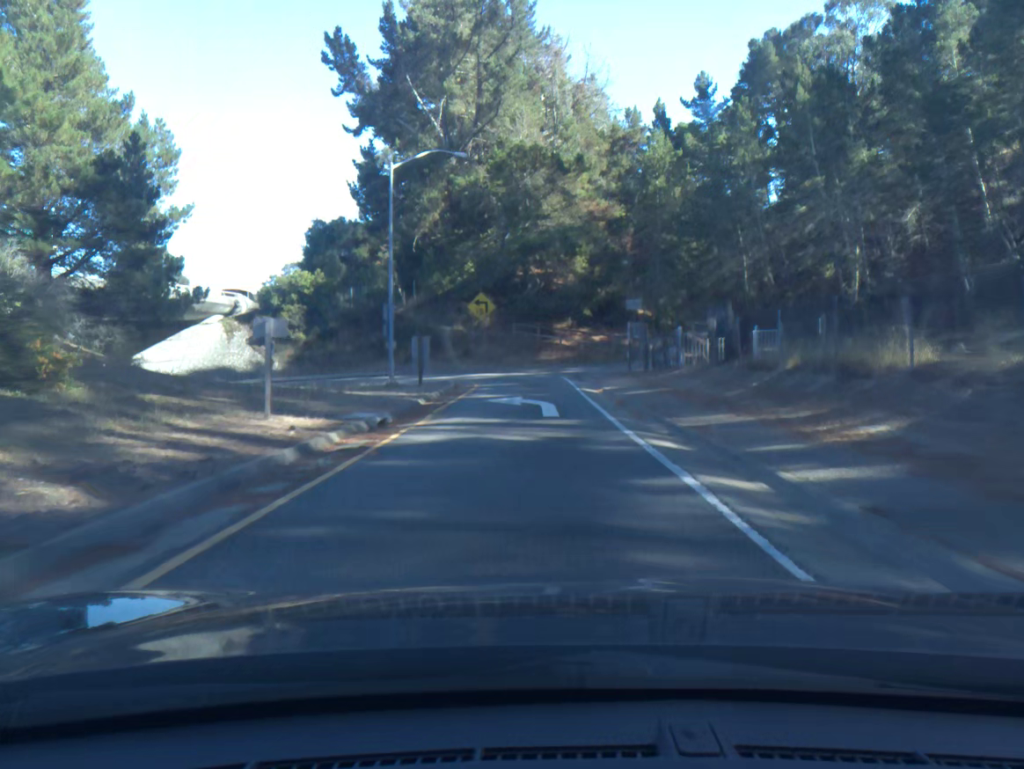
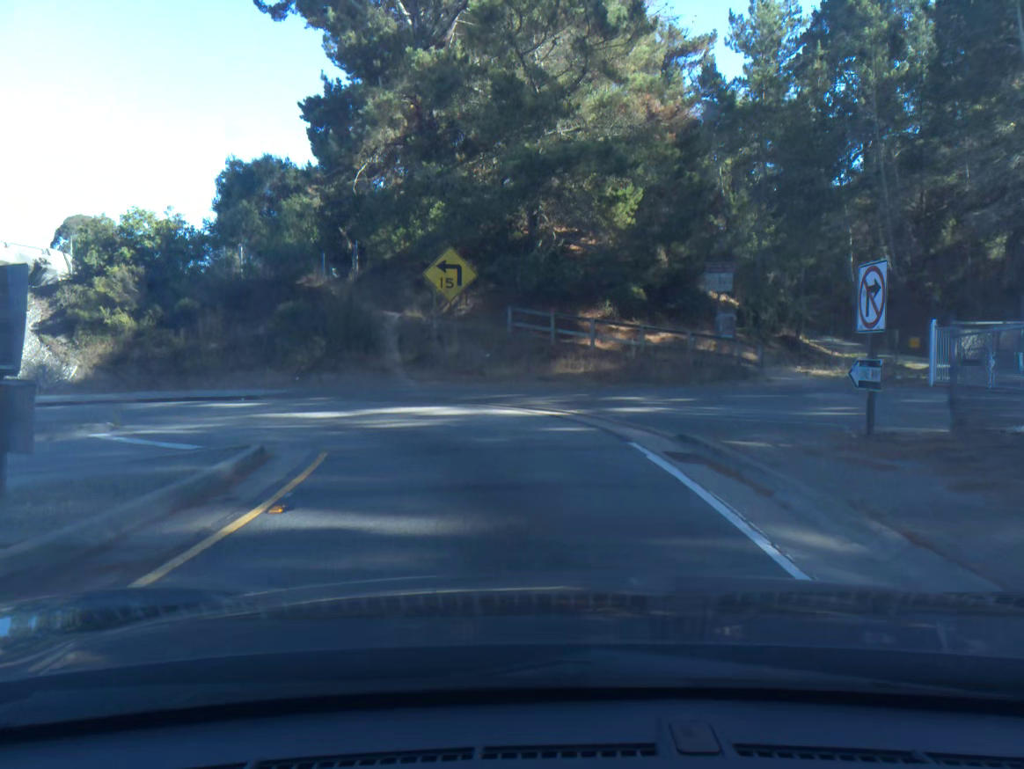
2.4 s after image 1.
(-0.2, +25.5) m; -1°
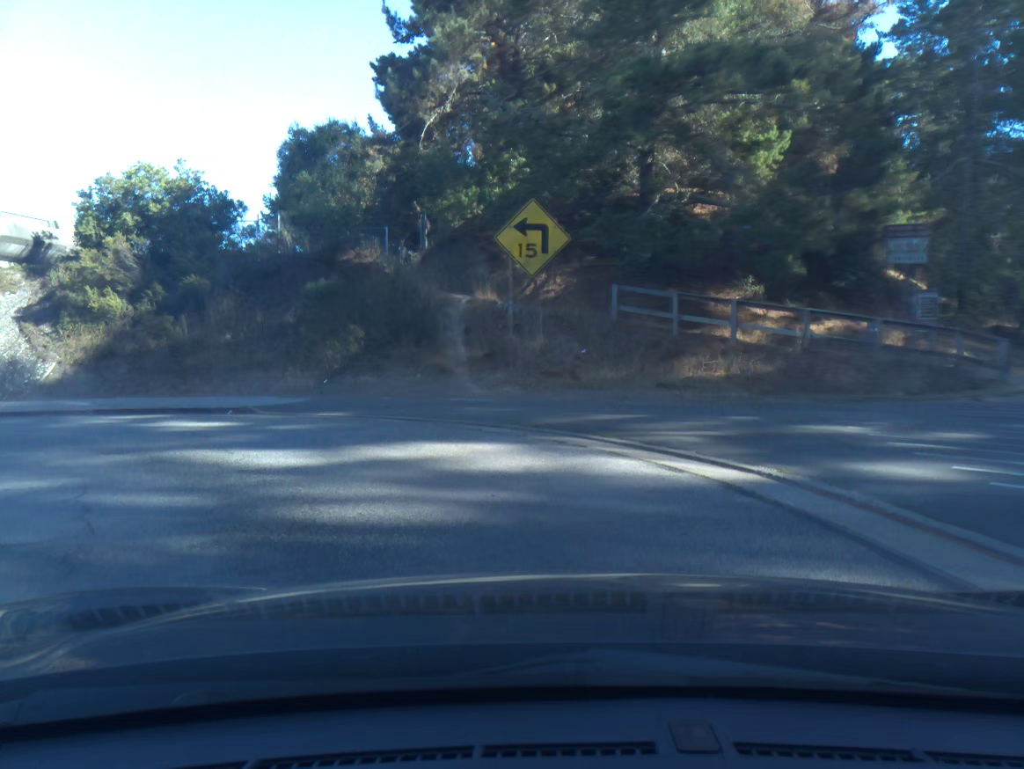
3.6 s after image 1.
(-0.5, +8.9) m; -10°
